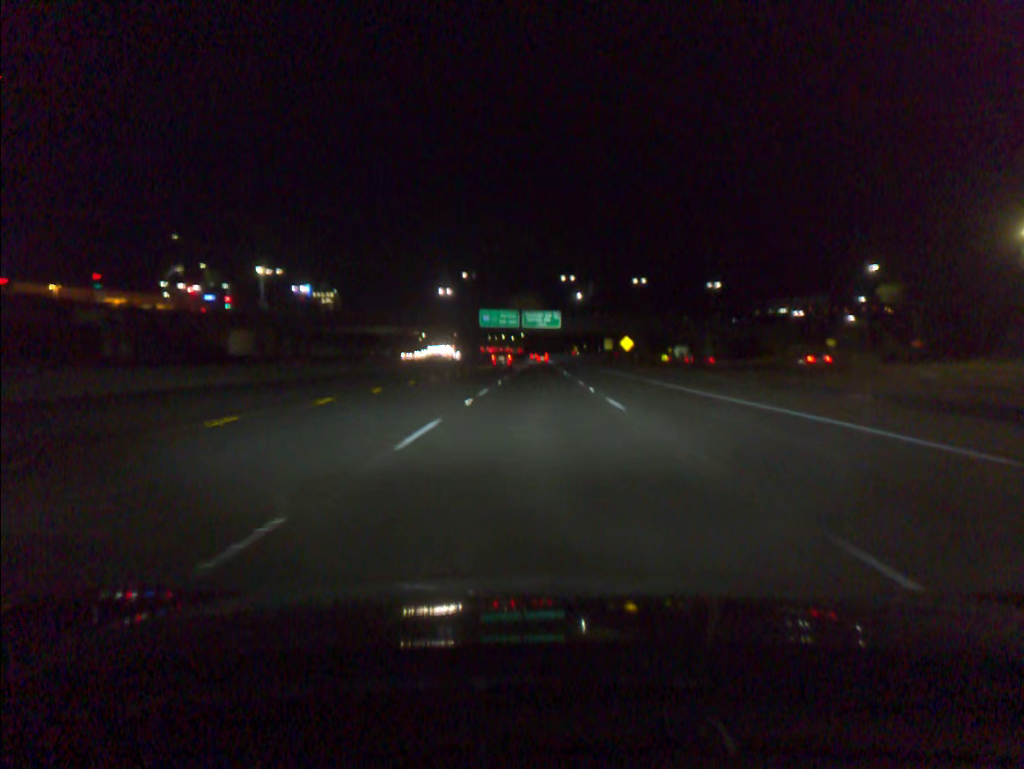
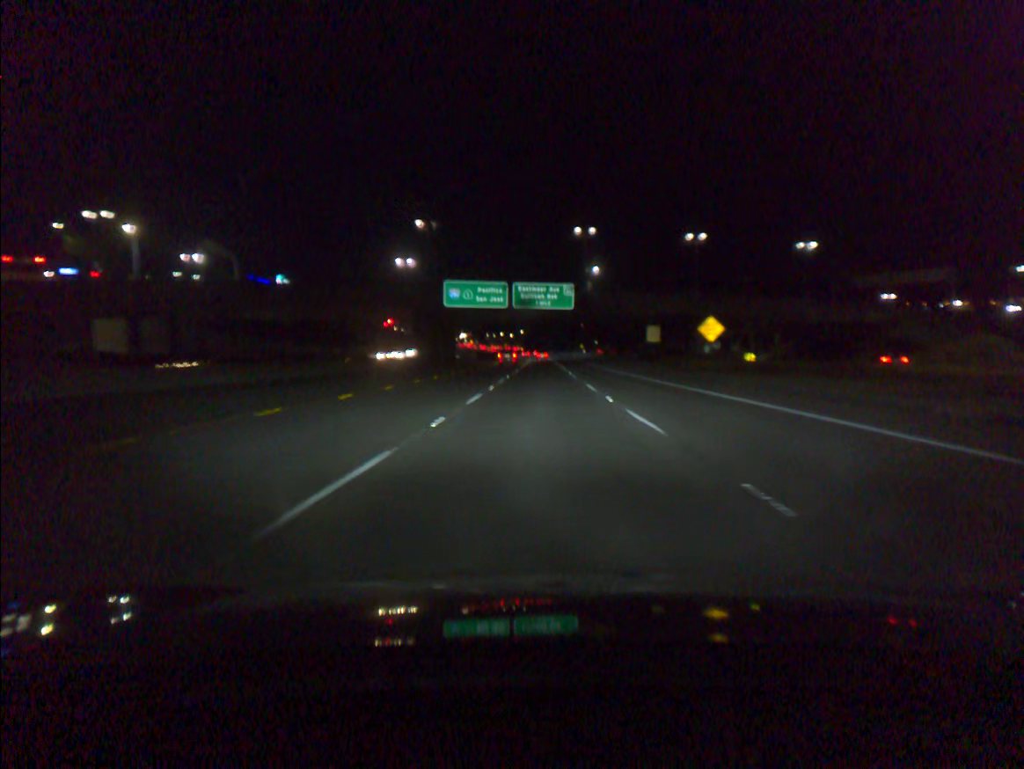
(0.0, +50.7) m; 0°
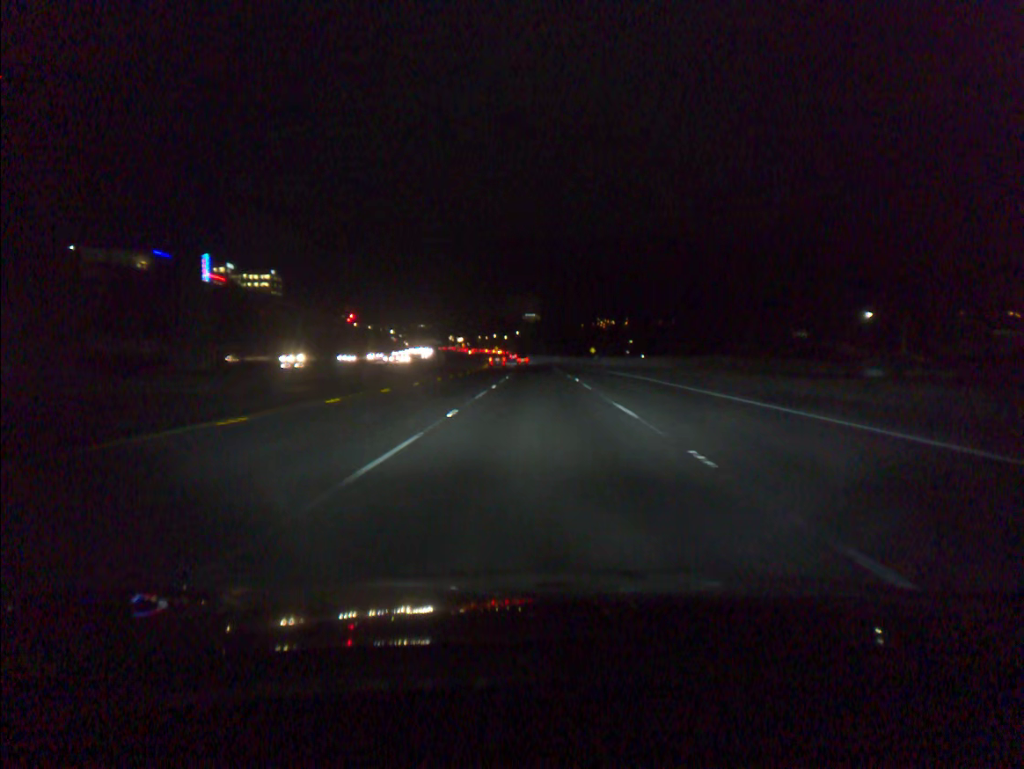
(0.0, +84.6) m; 0°
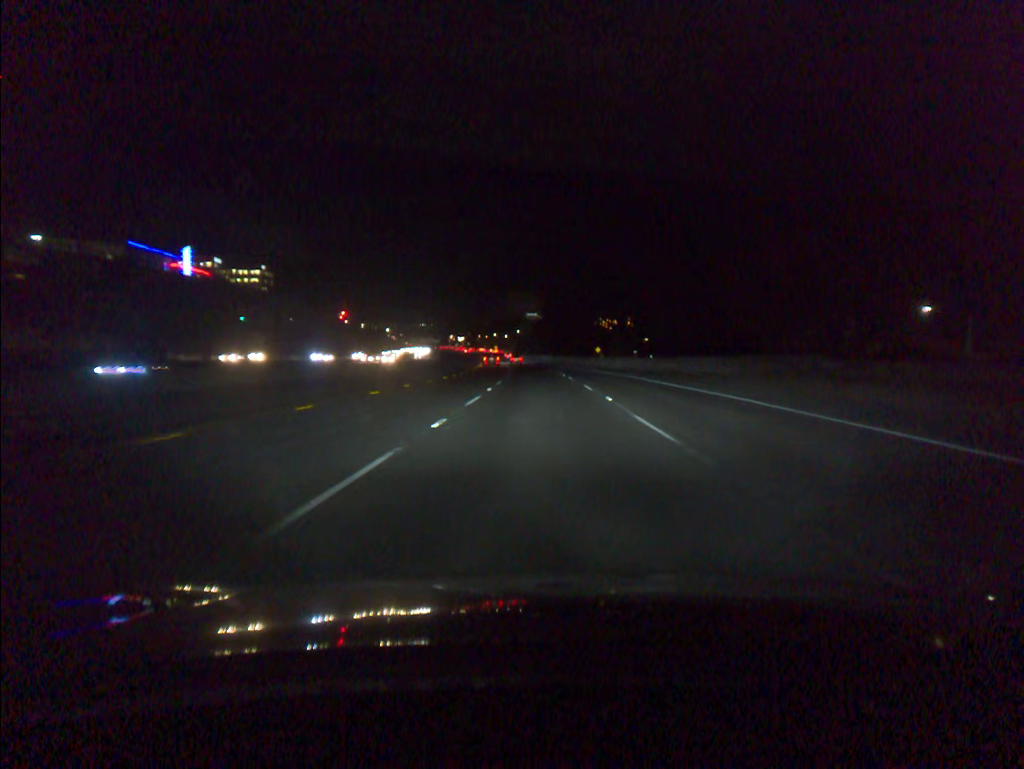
(0.0, +16.9) m; 0°
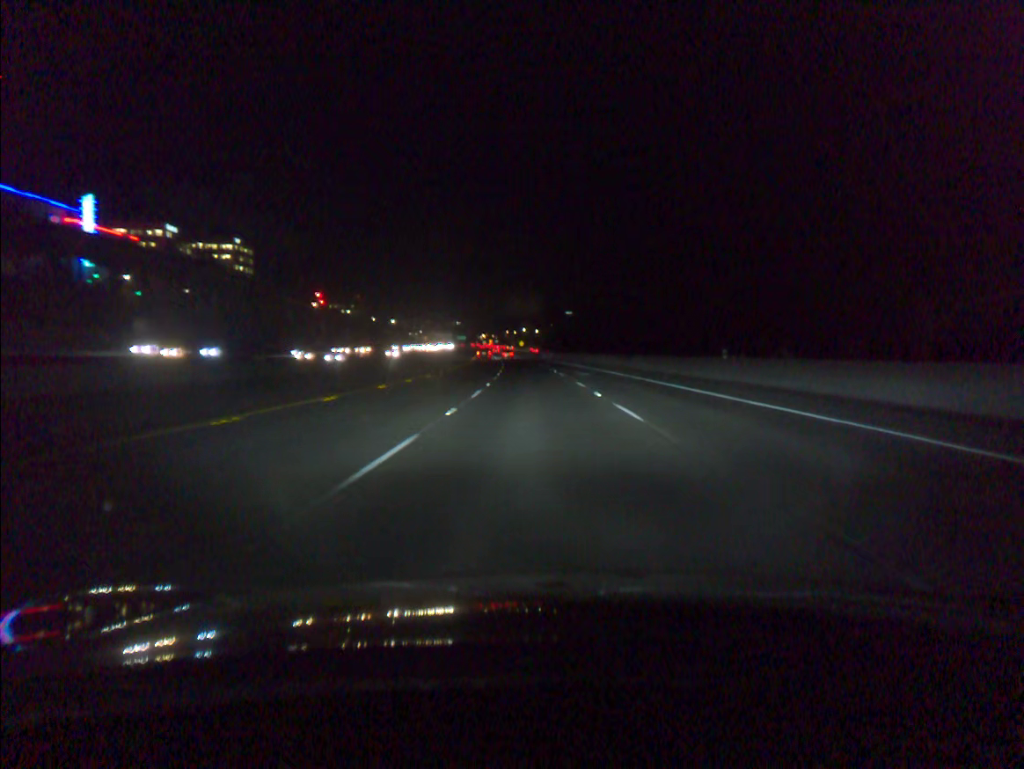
(-1.6, +84.6) m; -3°
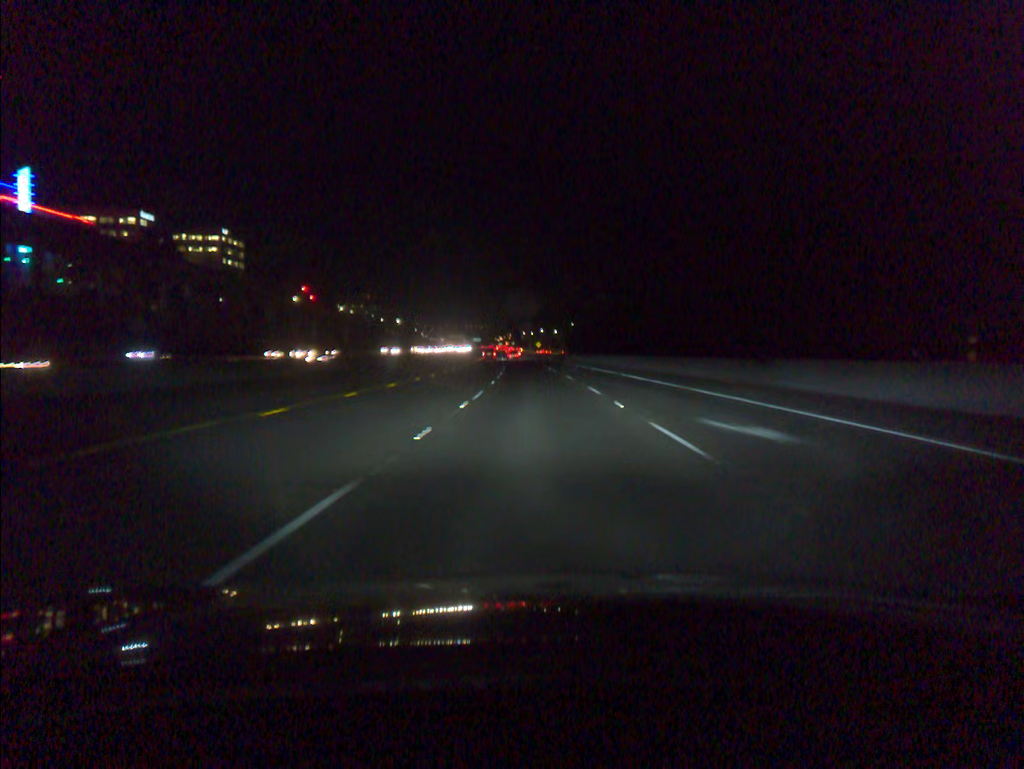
(-0.4, +33.9) m; -1°
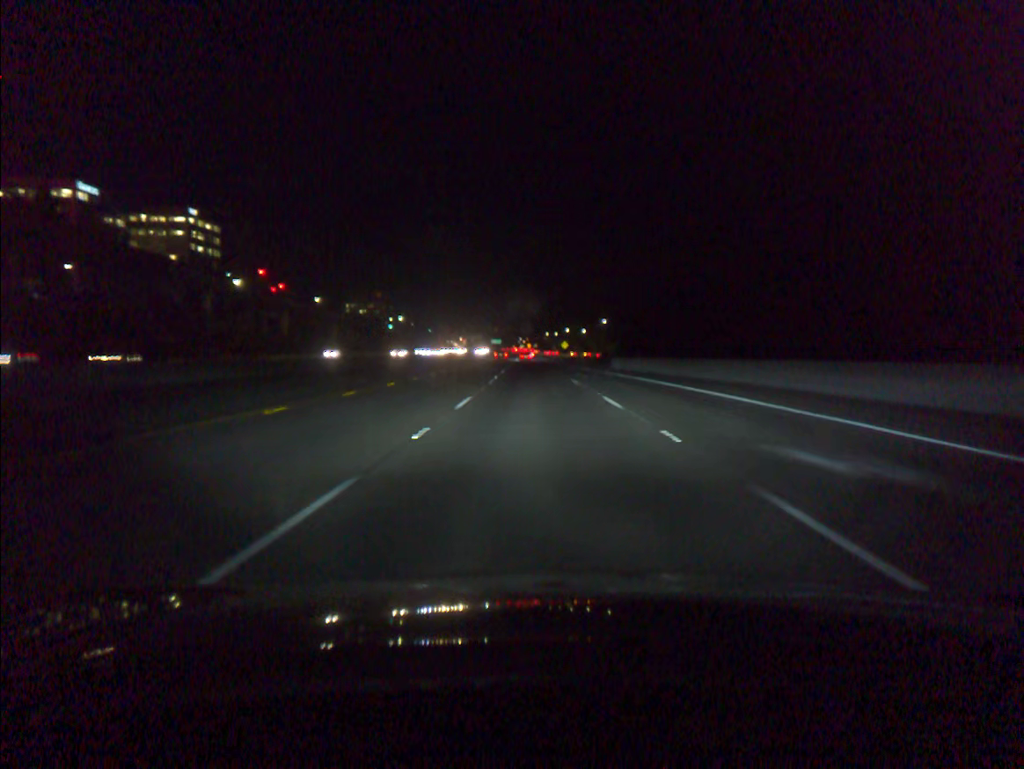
(-0.7, +50.7) m; -2°
